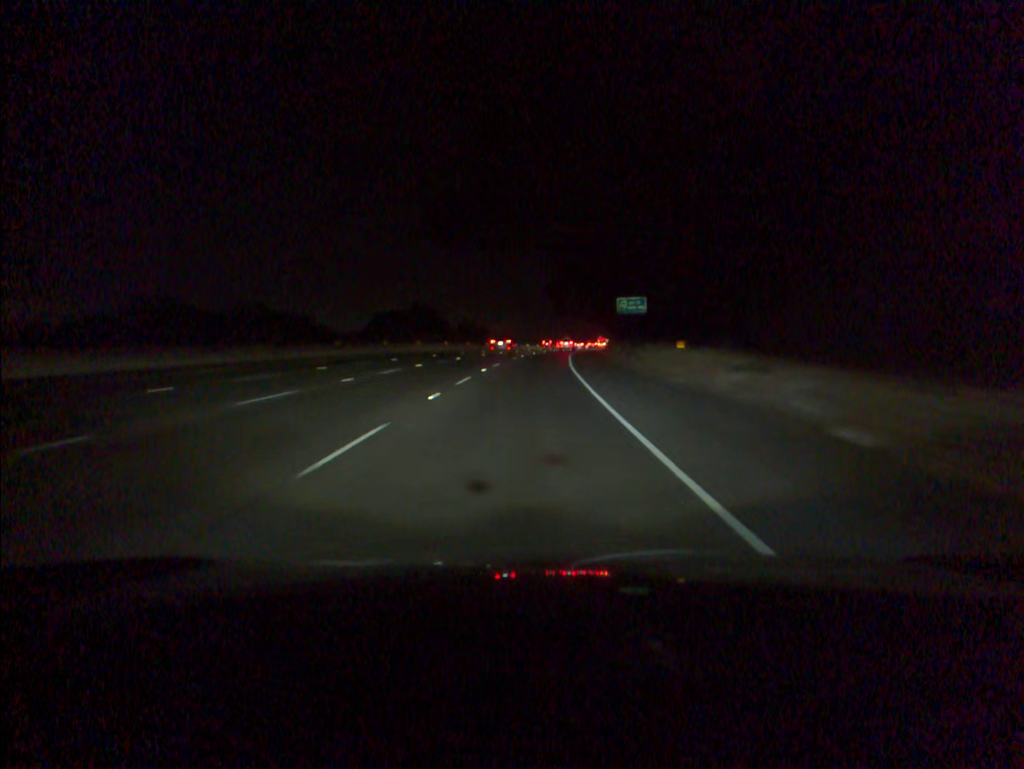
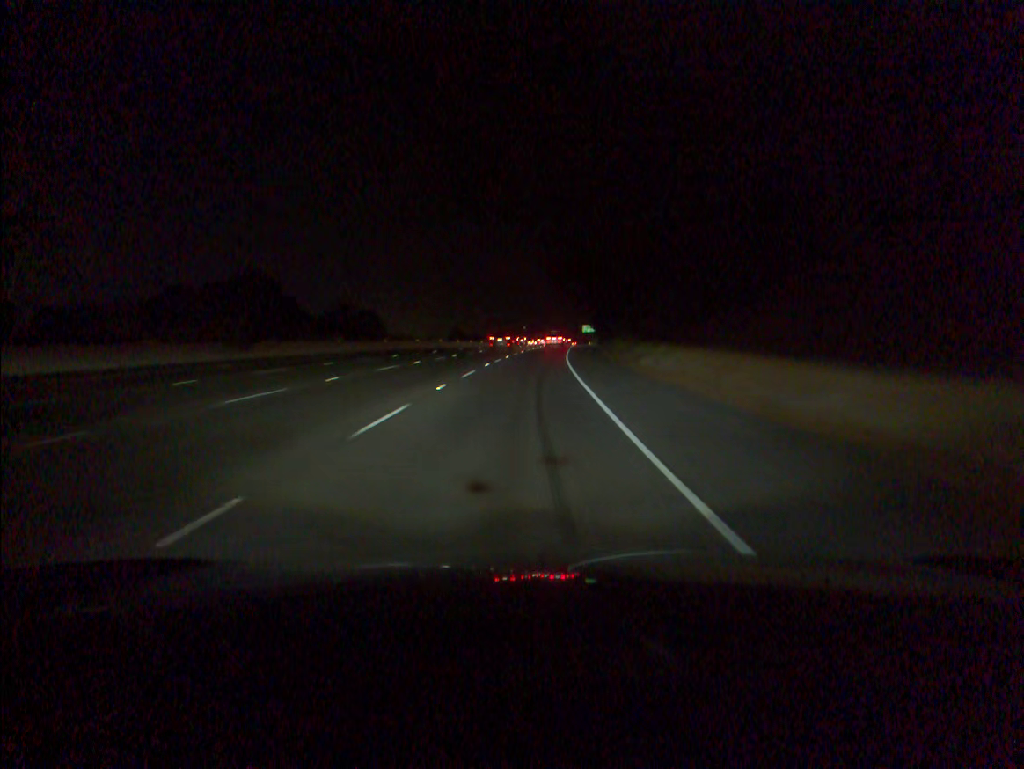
(+3.9, +84.6) m; +6°
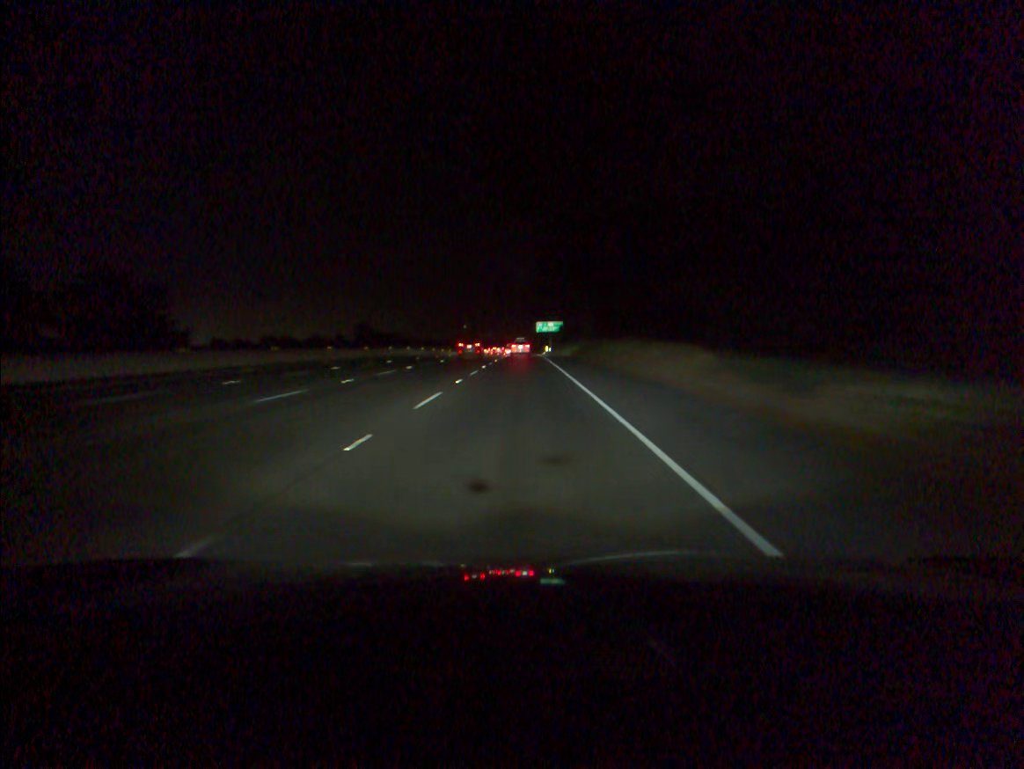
(+3.2, +82.8) m; +4°
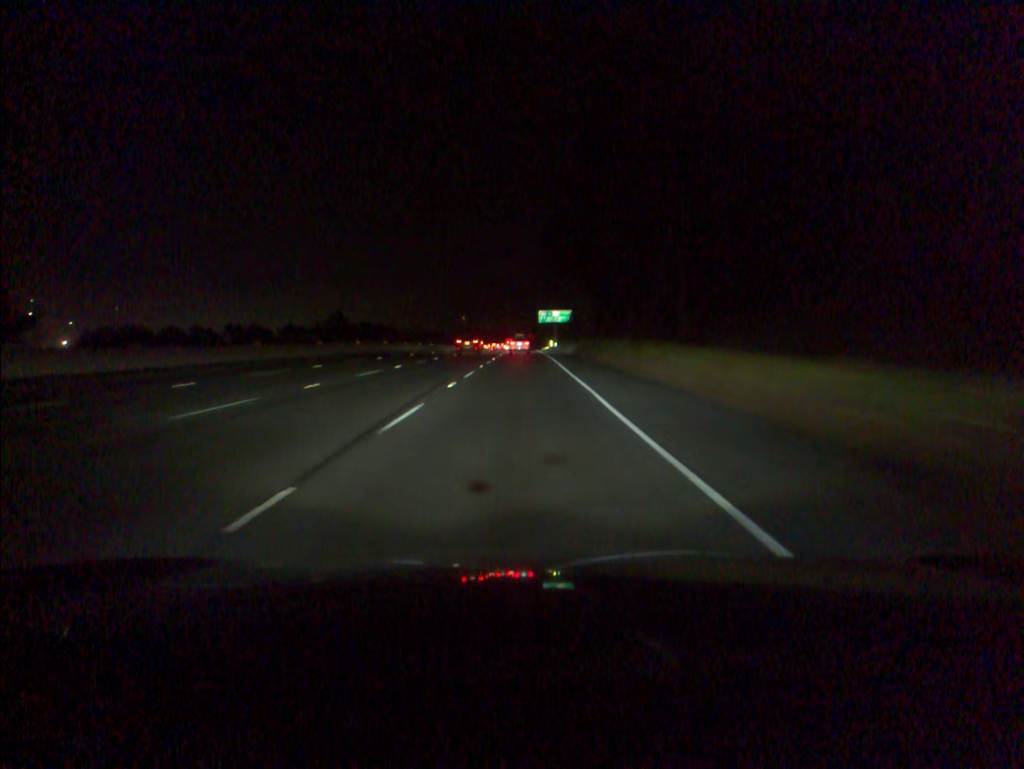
(0.0, +33.1) m; 0°
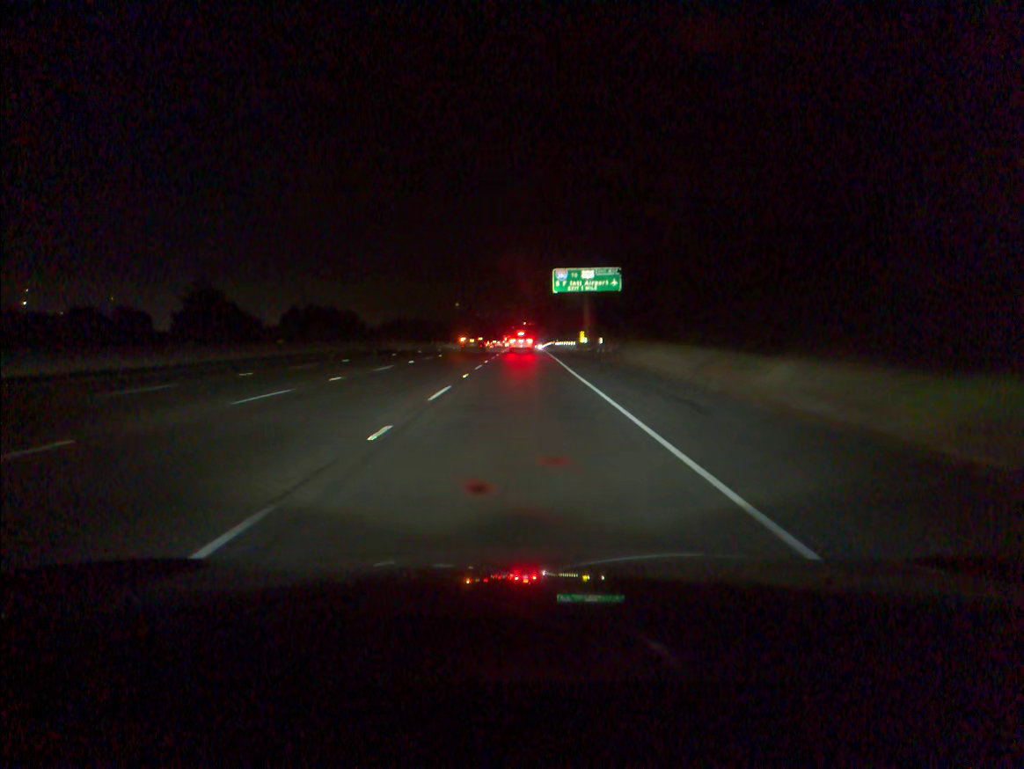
(+0.1, +82.7) m; 0°
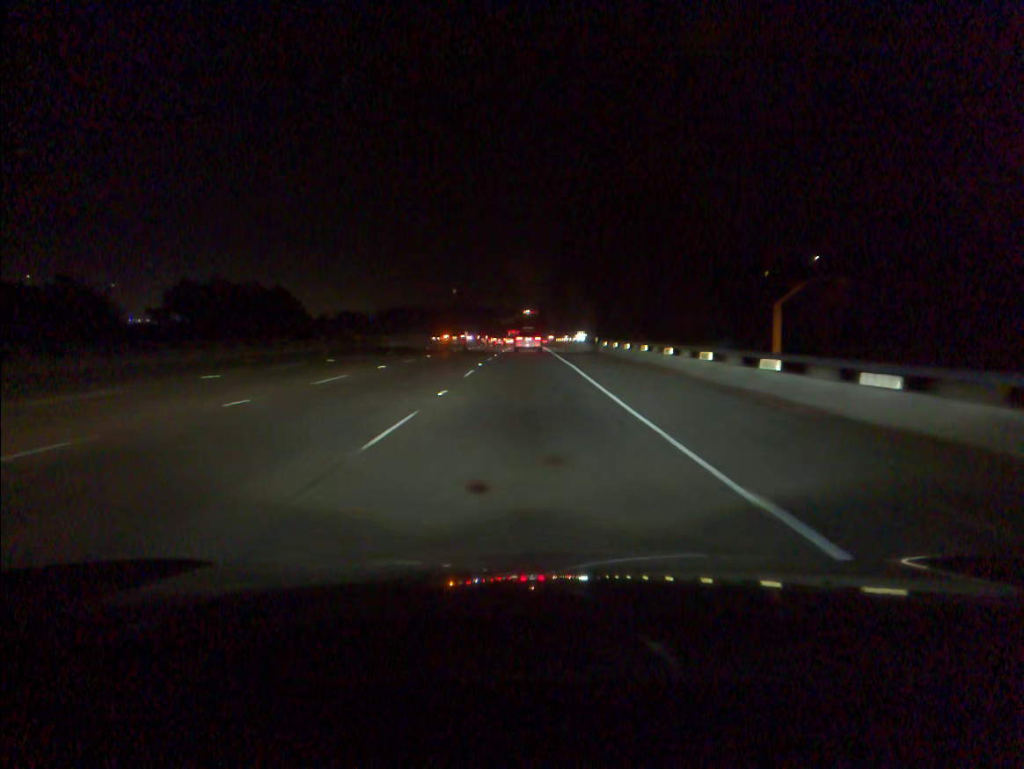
(+0.1, +80.2) m; 0°
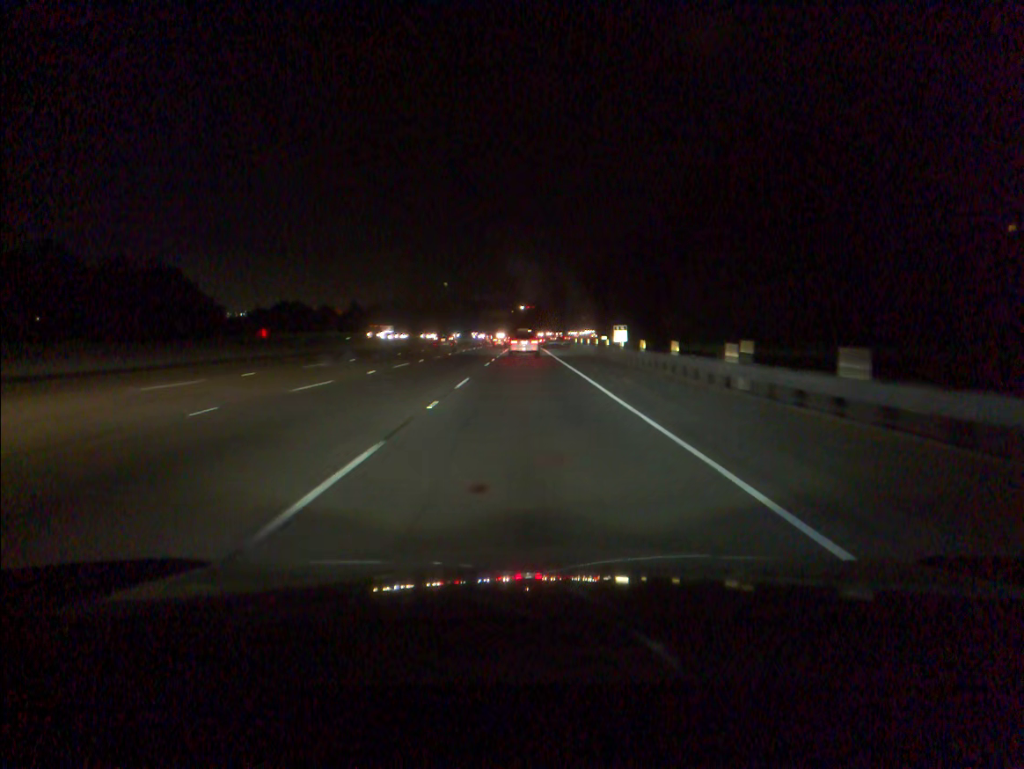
(+0.2, +61.4) m; 0°
